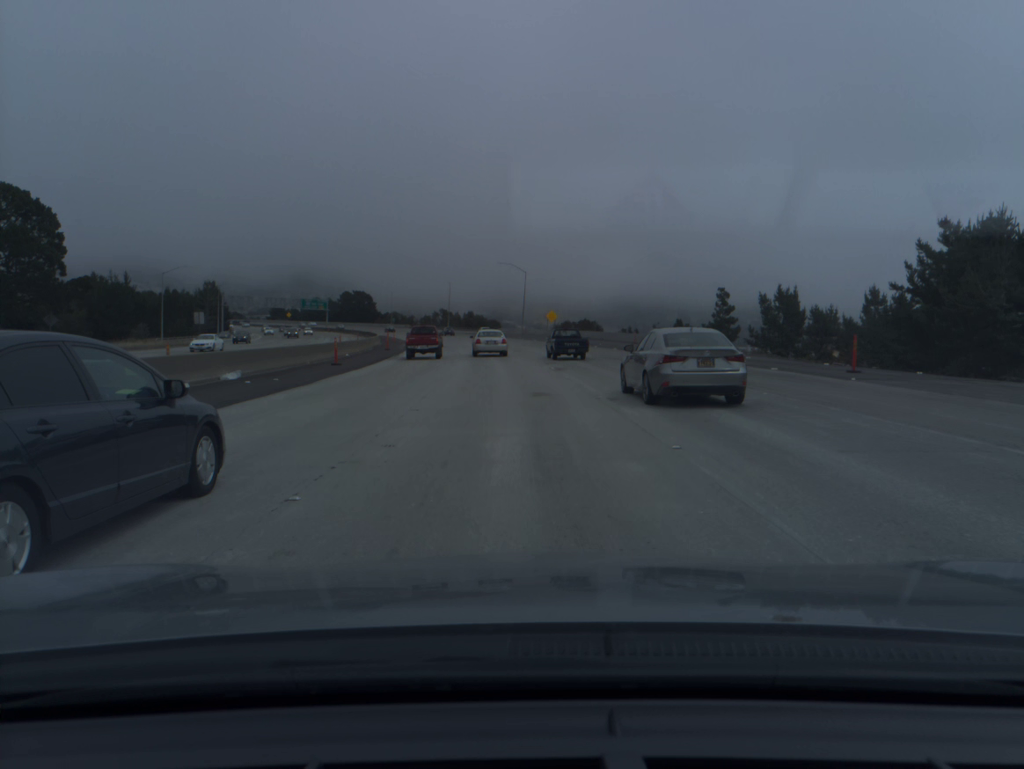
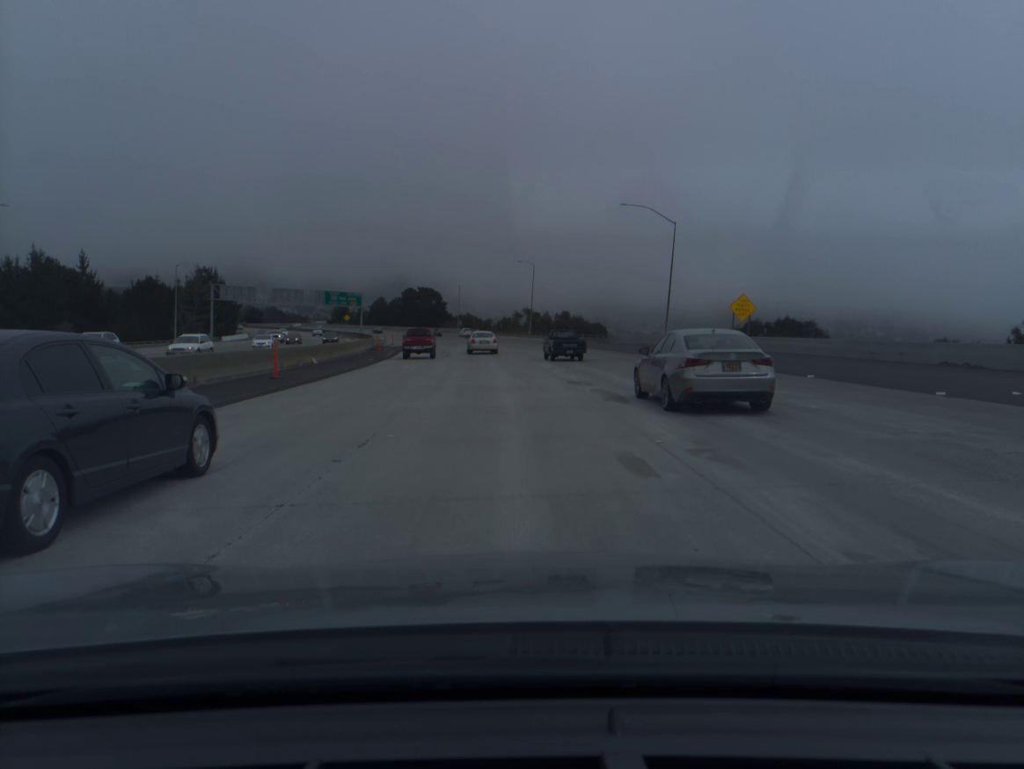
(-4.2, +68.5) m; -7°
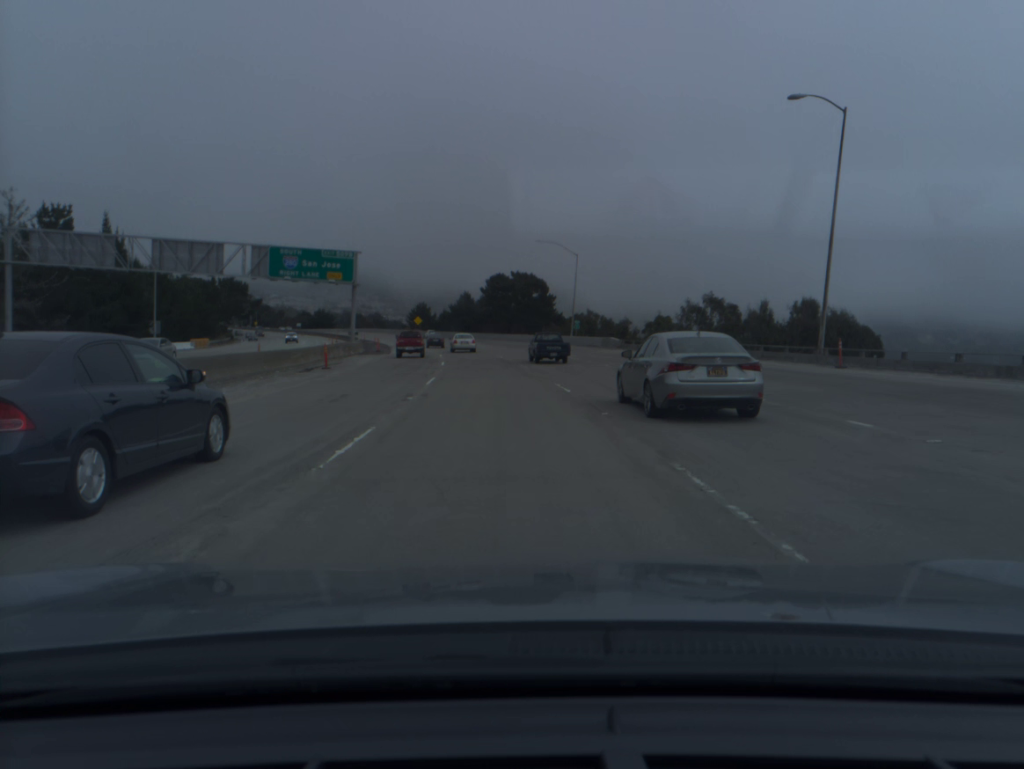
(-6.9, +85.7) m; -8°
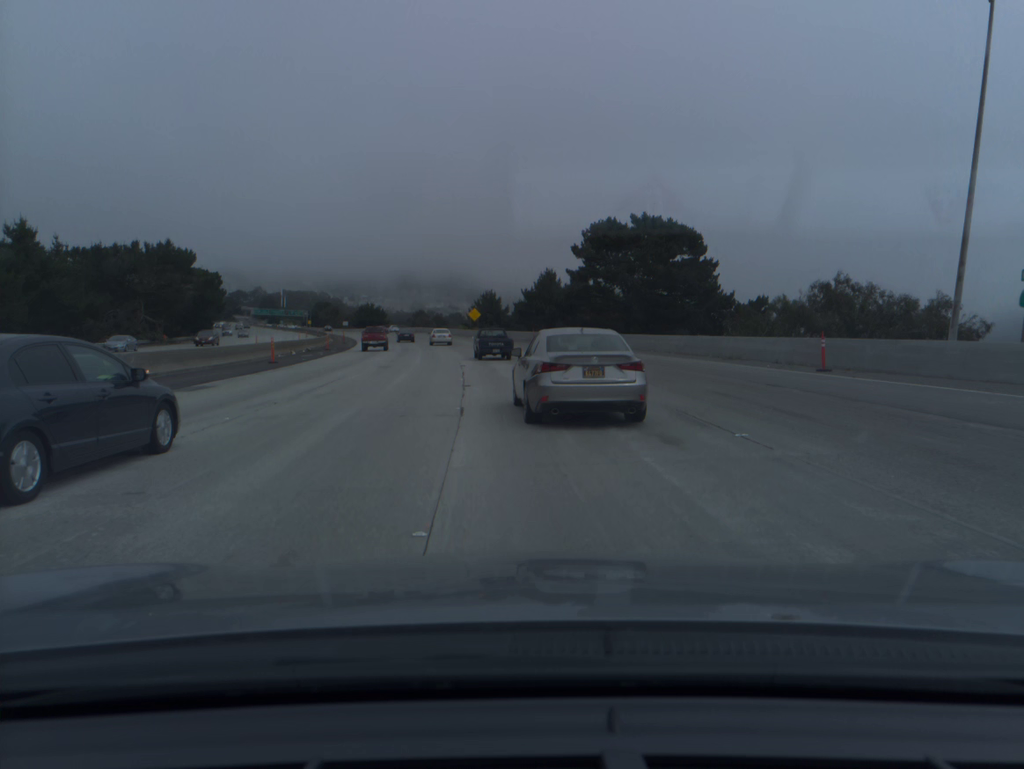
(-3.9, +70.0) m; -6°
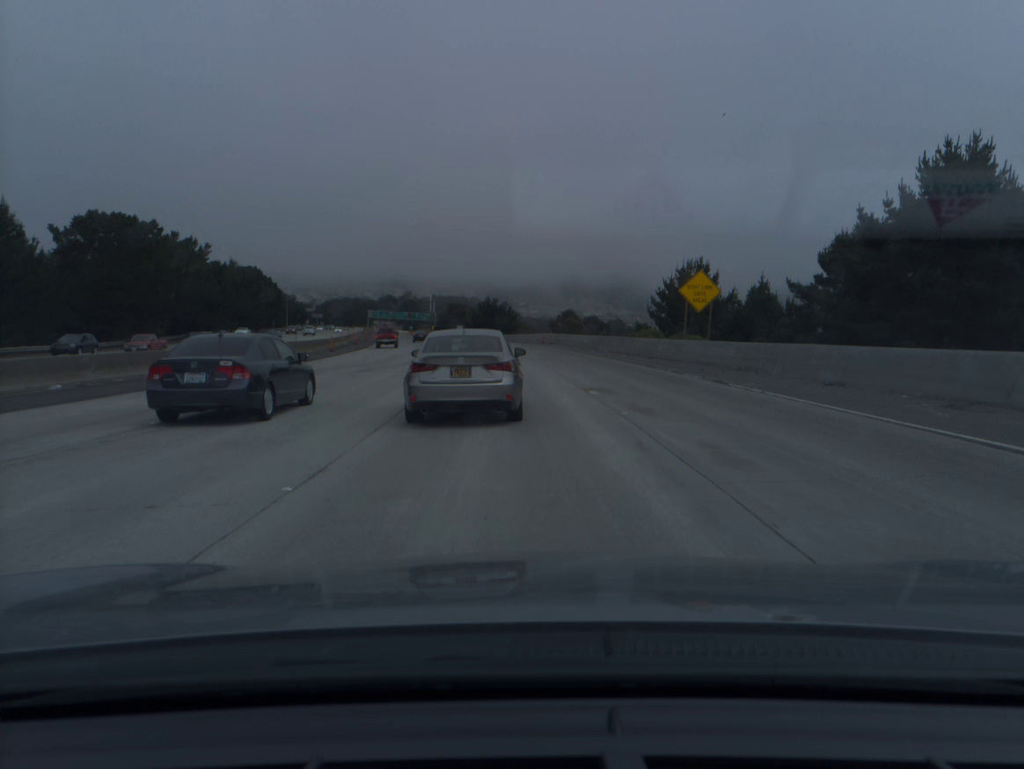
(-8.4, +86.5) m; -11°
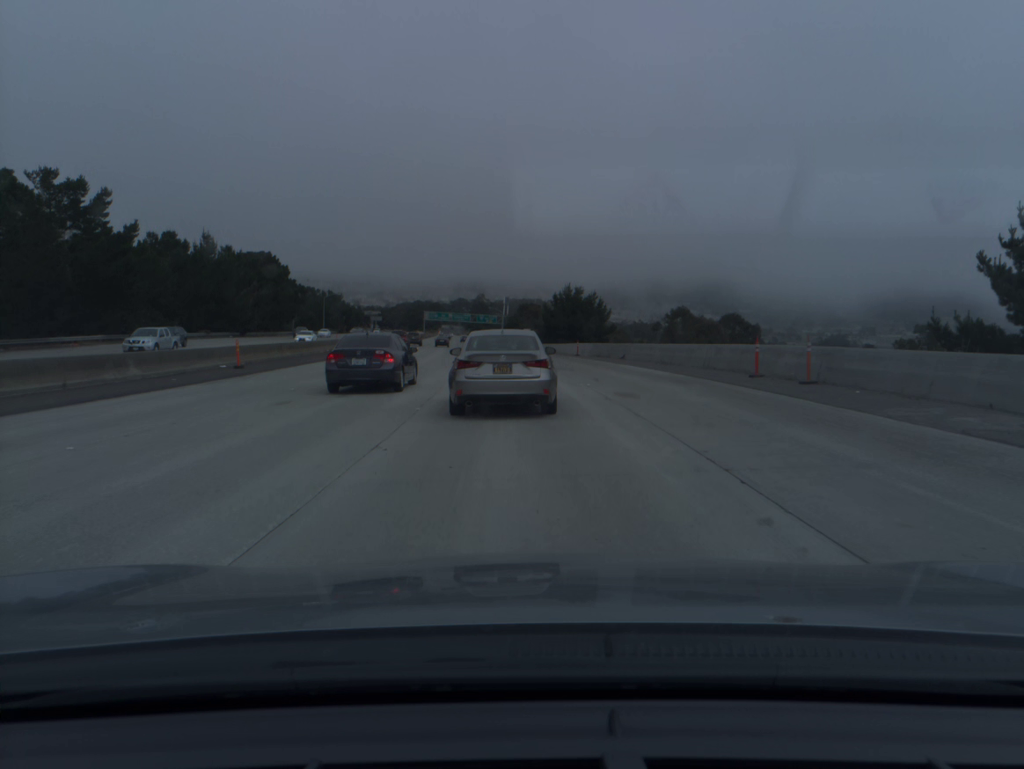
(-2.6, +51.6) m; -6°
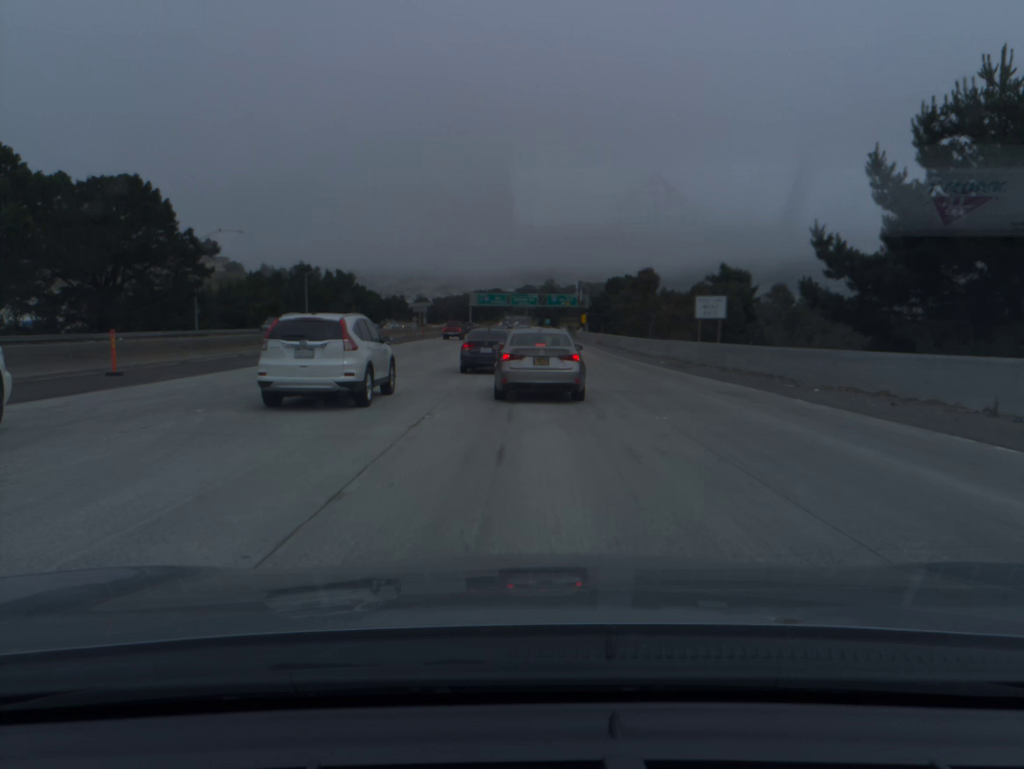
(-5.3, +85.6) m; -5°
